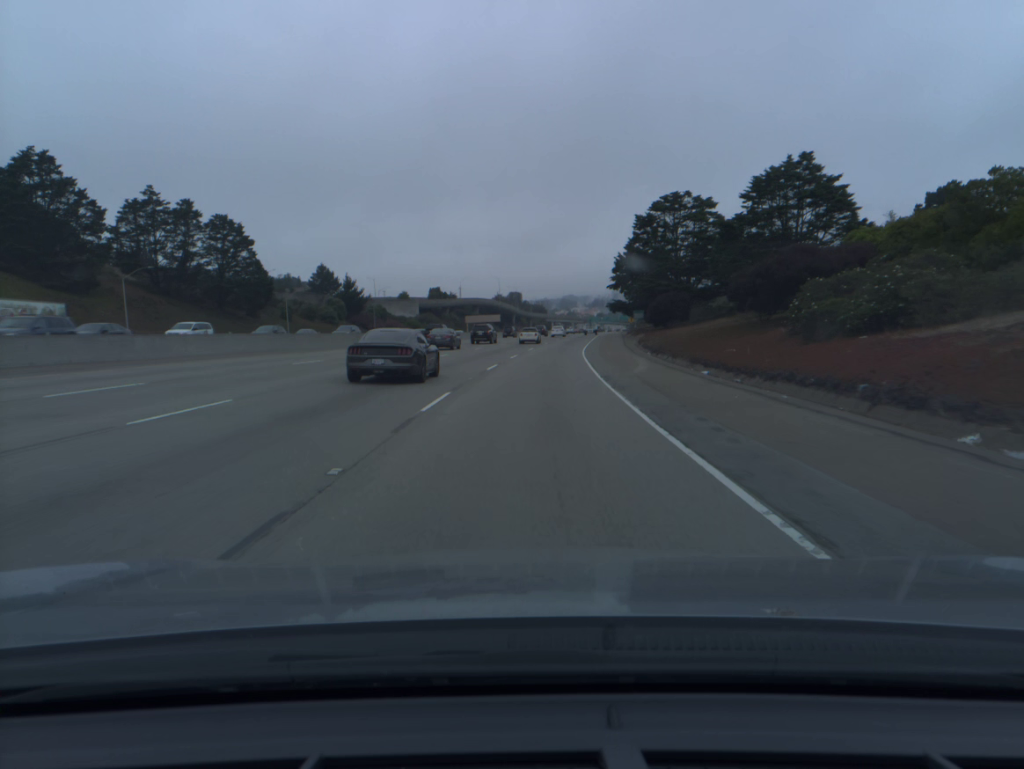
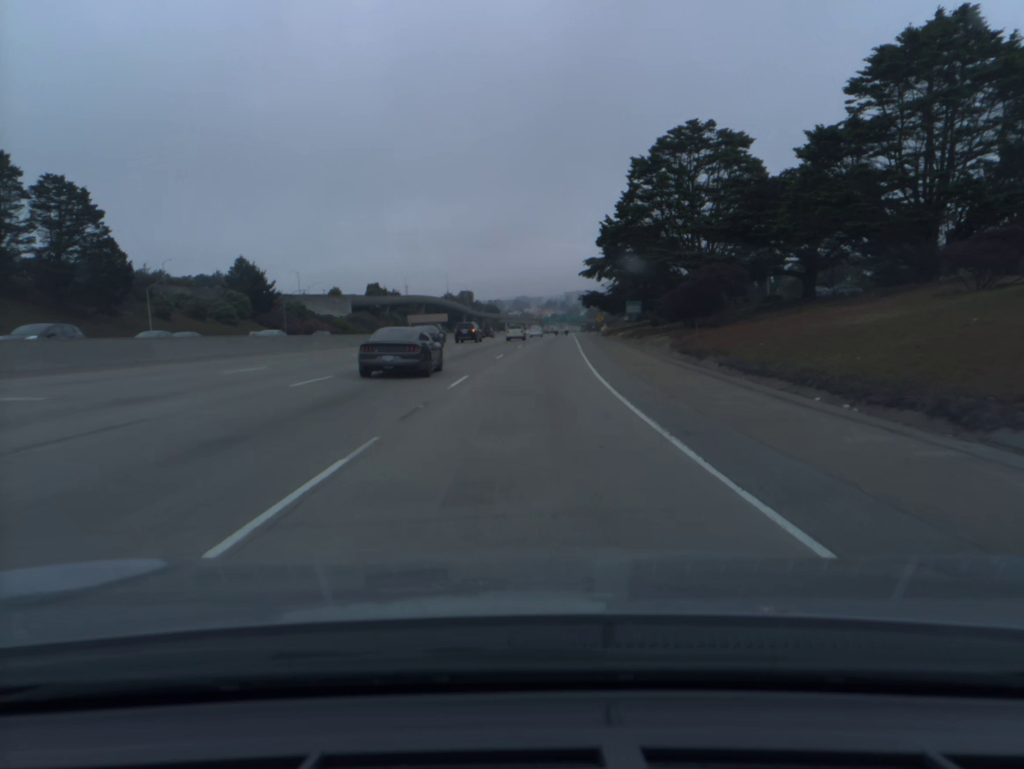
(+1.1, +35.1) m; +3°
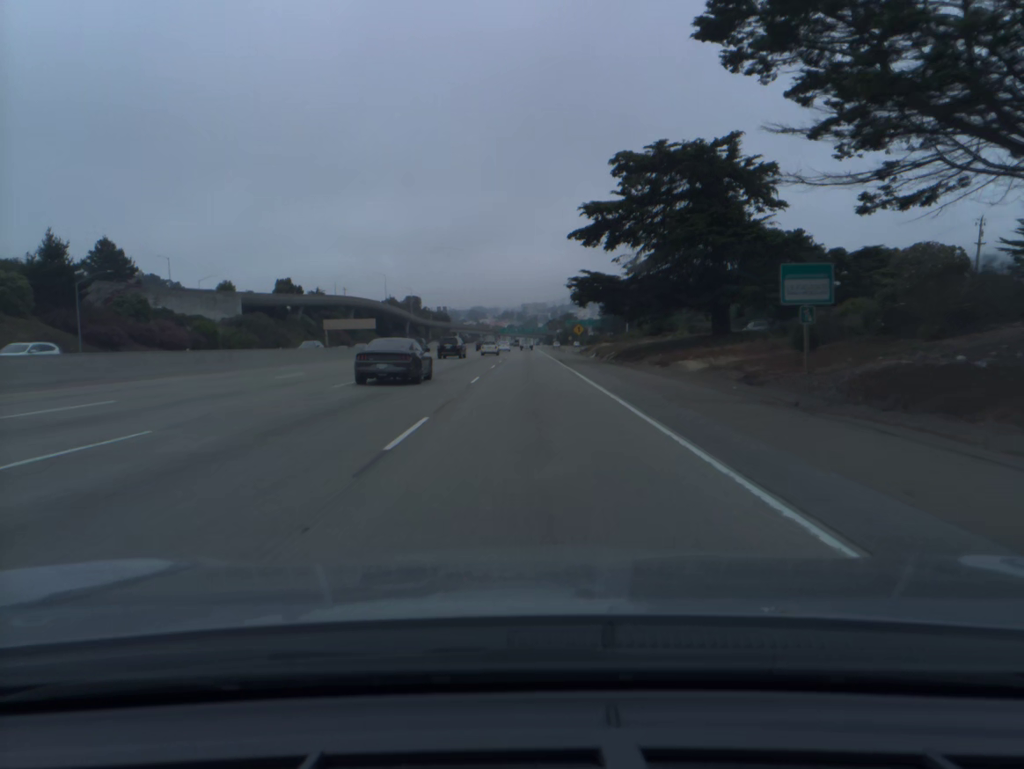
(+1.8, +52.9) m; +3°
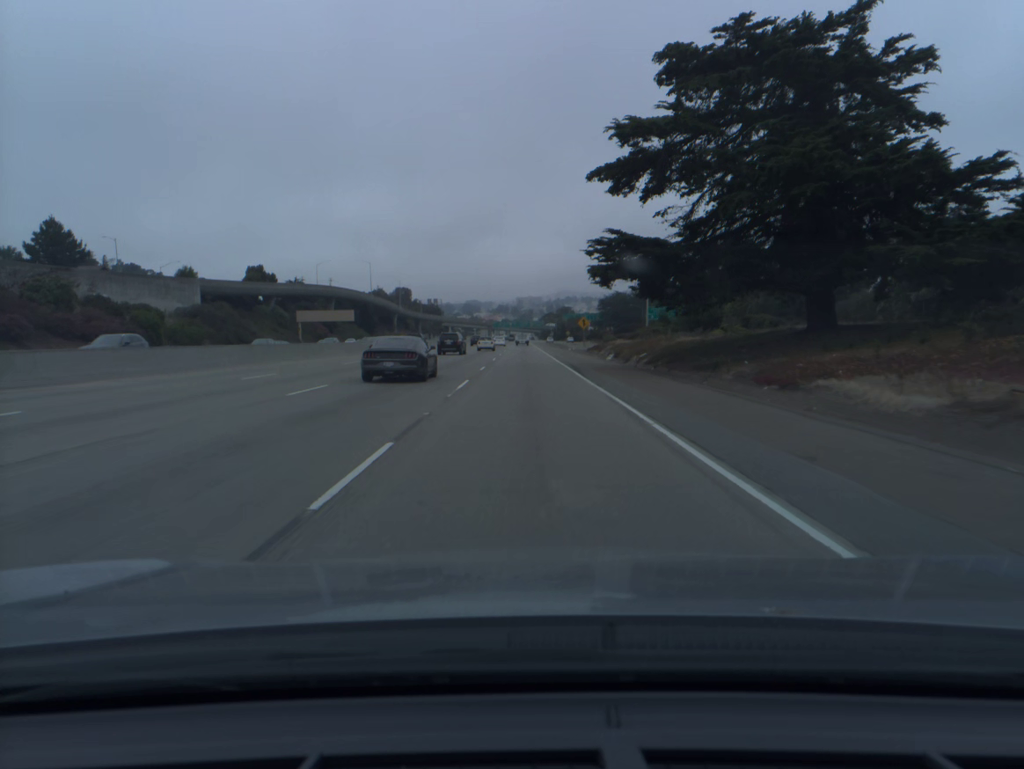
(+0.1, +17.8) m; 0°
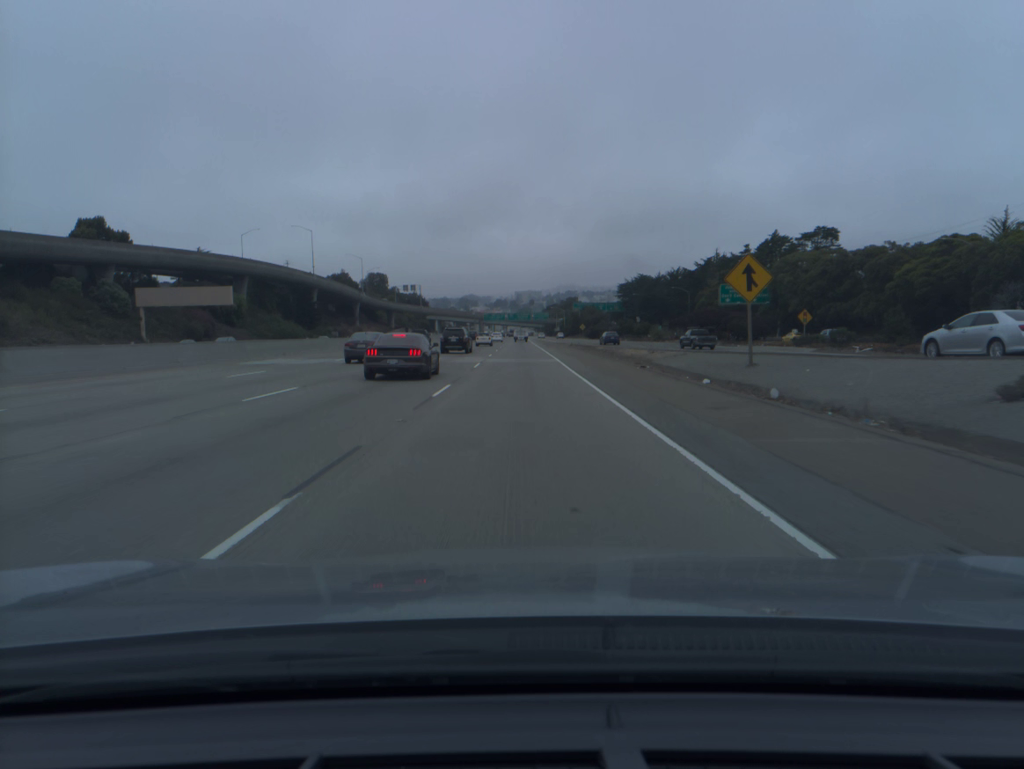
(+0.3, +73.3) m; 0°
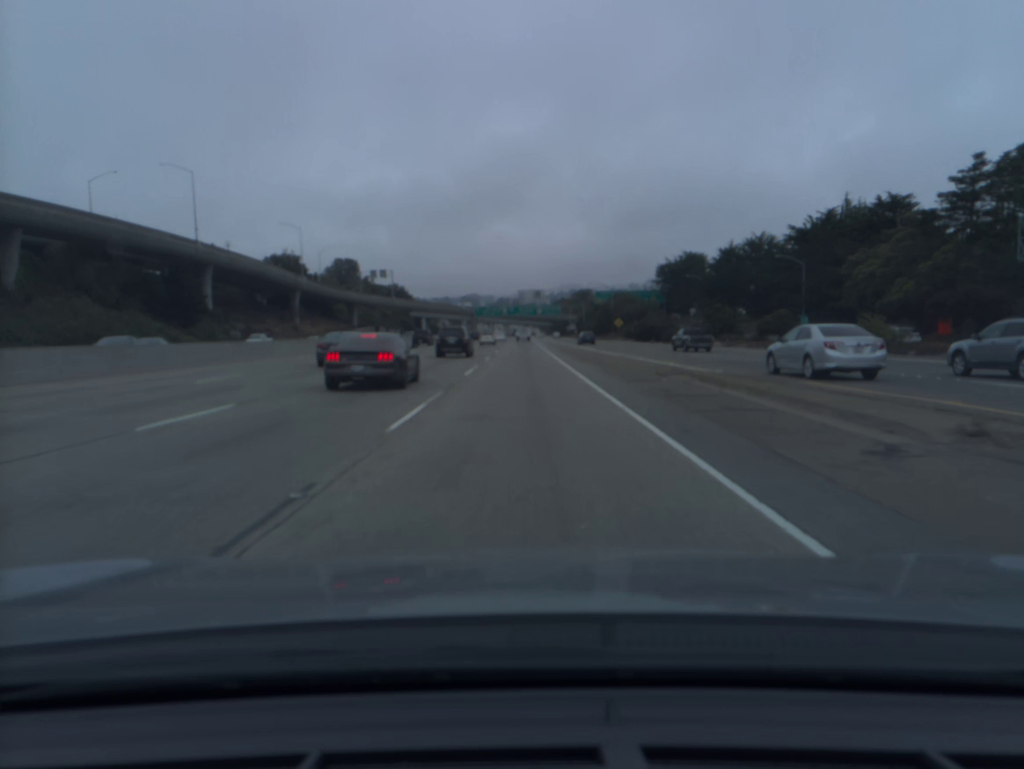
(-0.2, +75.9) m; 0°
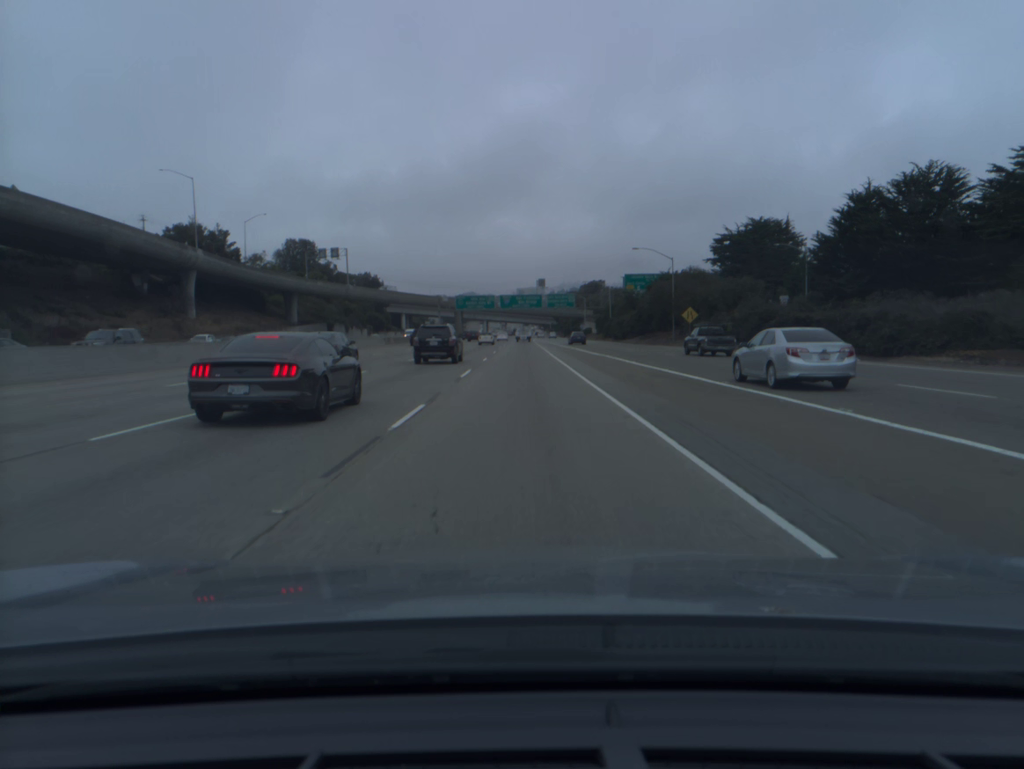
(0.0, +58.2) m; 0°
